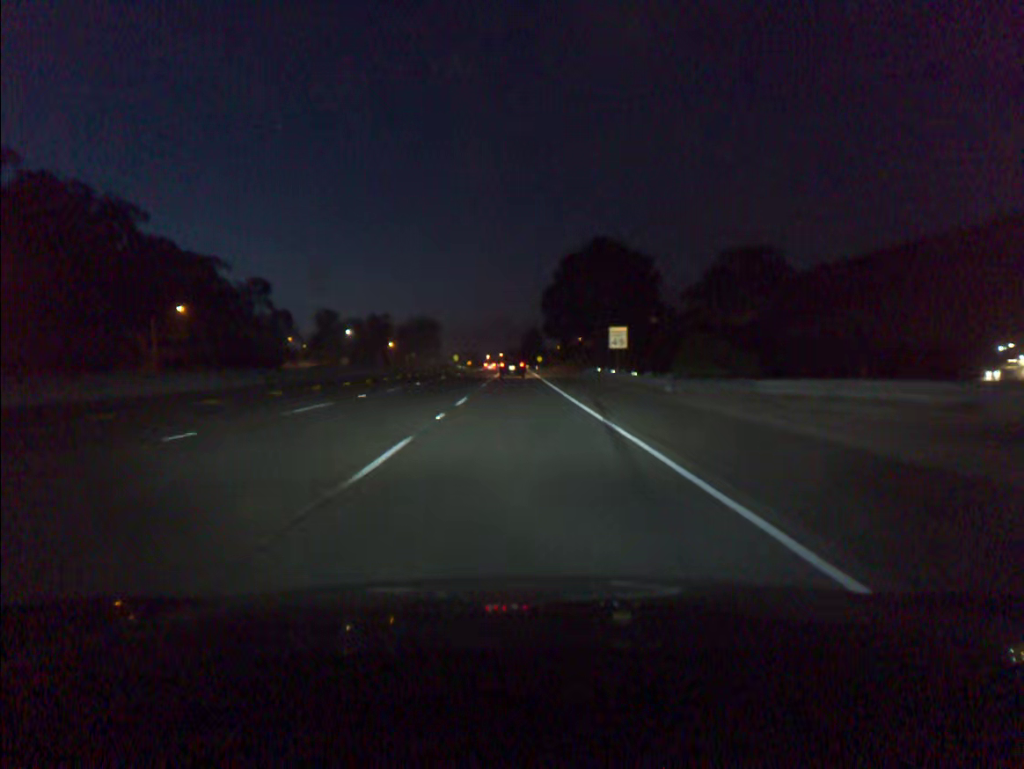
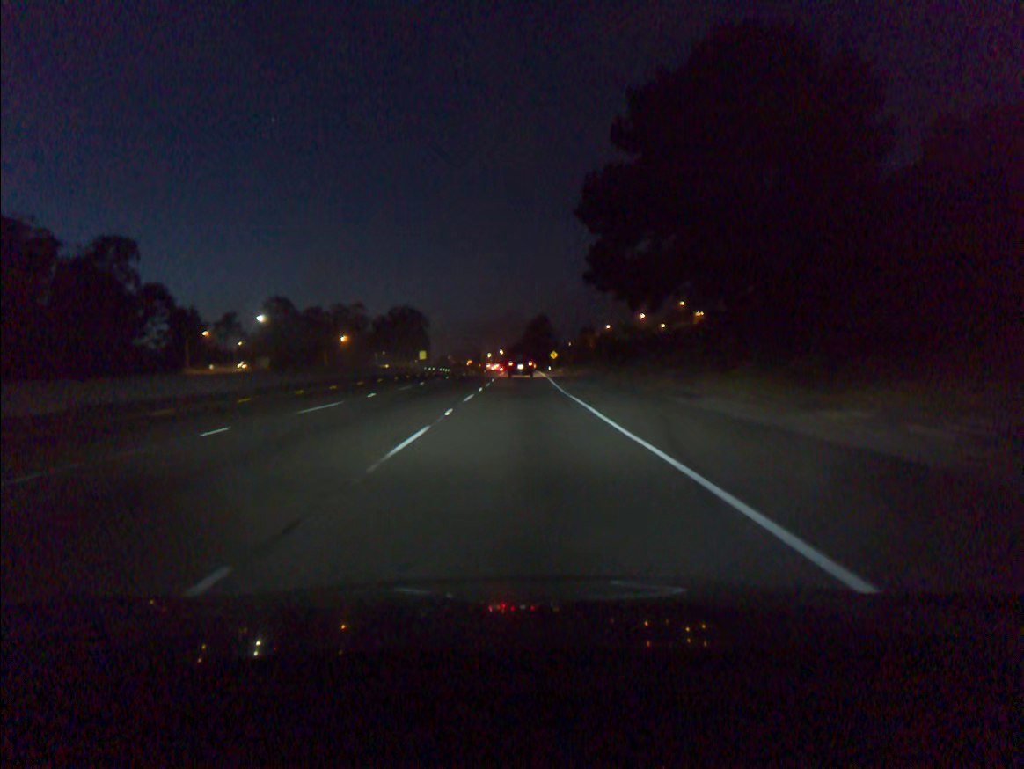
(-0.2, +71.9) m; 0°
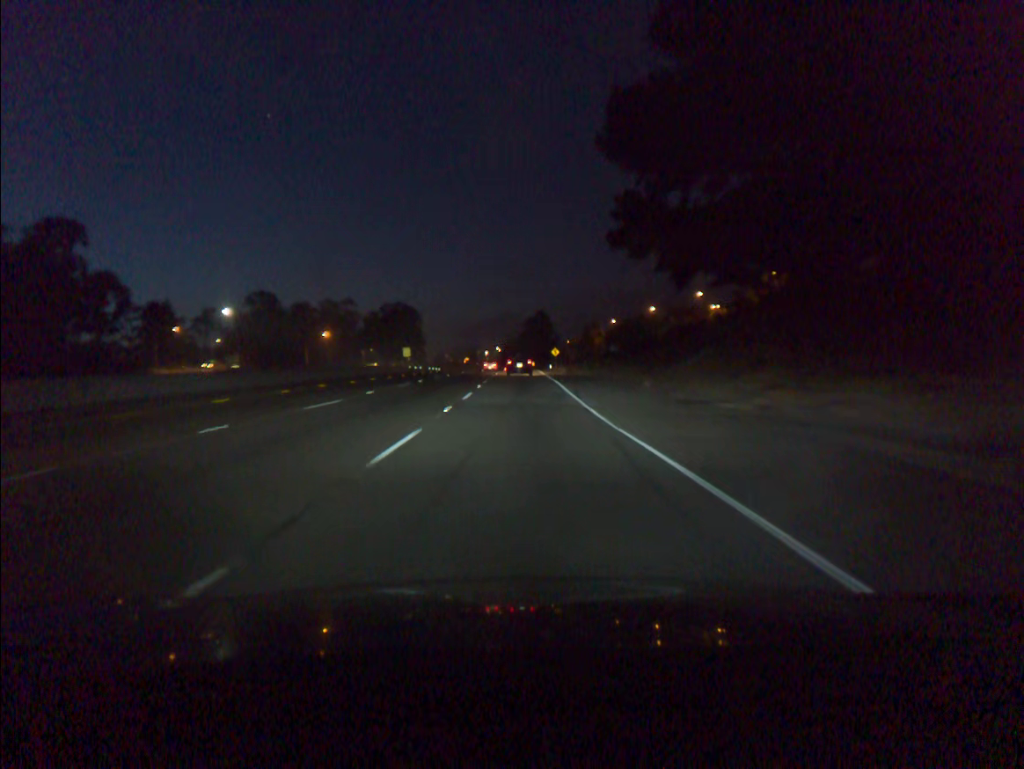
(0.0, +14.4) m; 0°
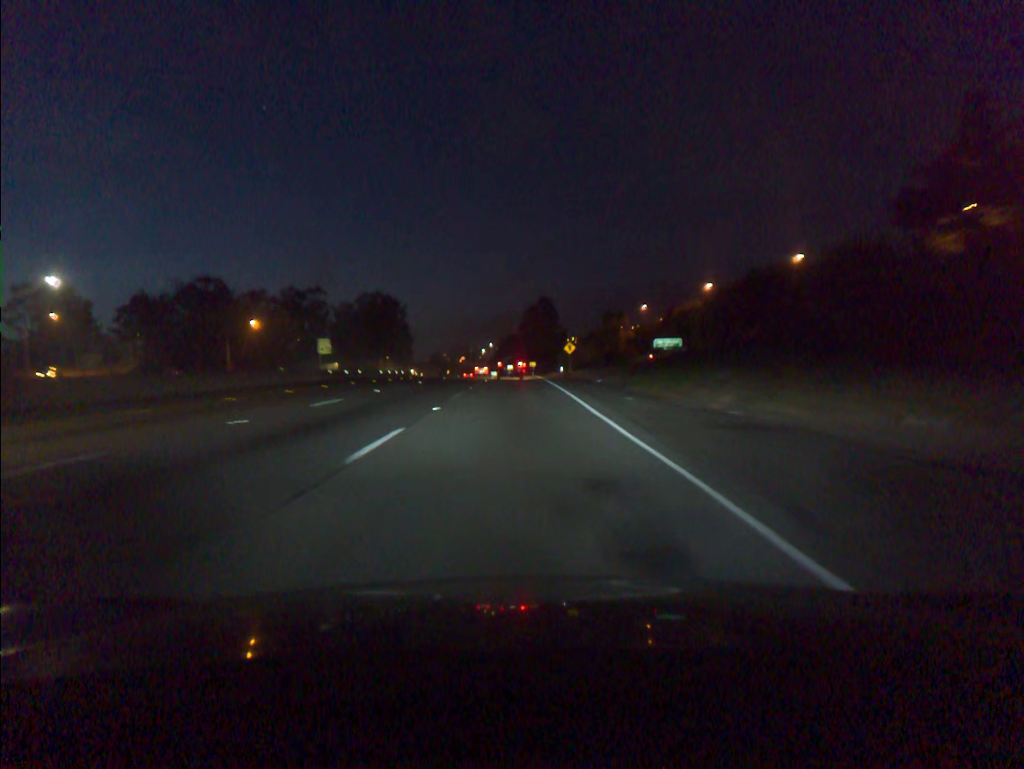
(+0.1, +43.3) m; 0°
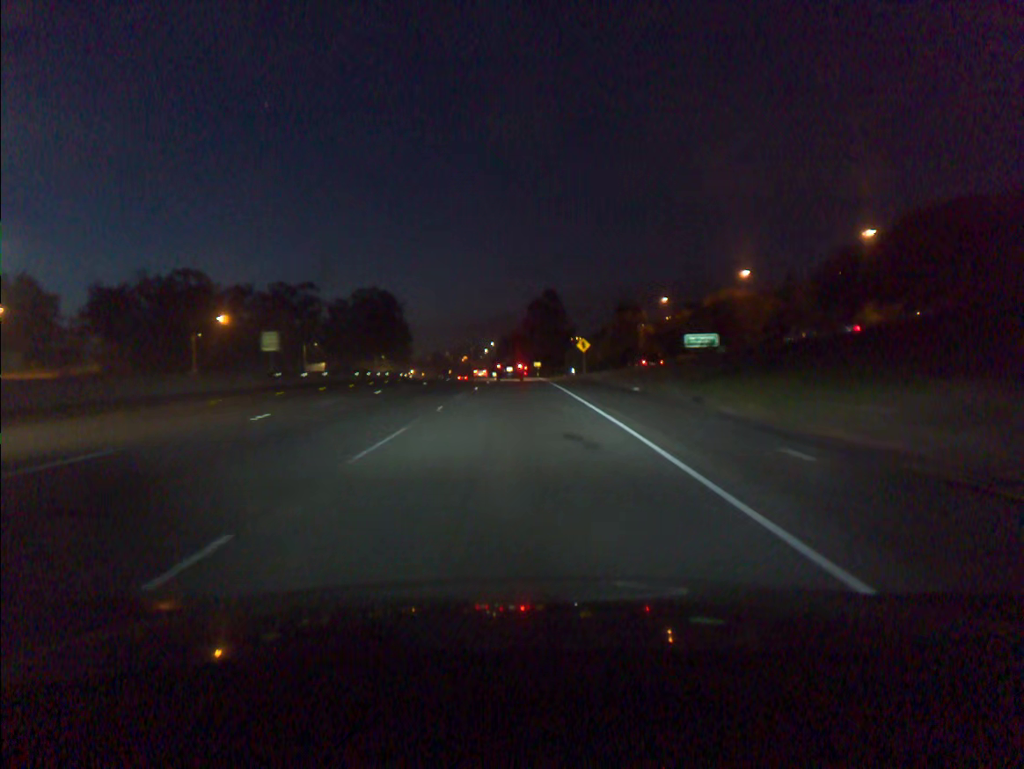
(0.0, +14.4) m; 0°
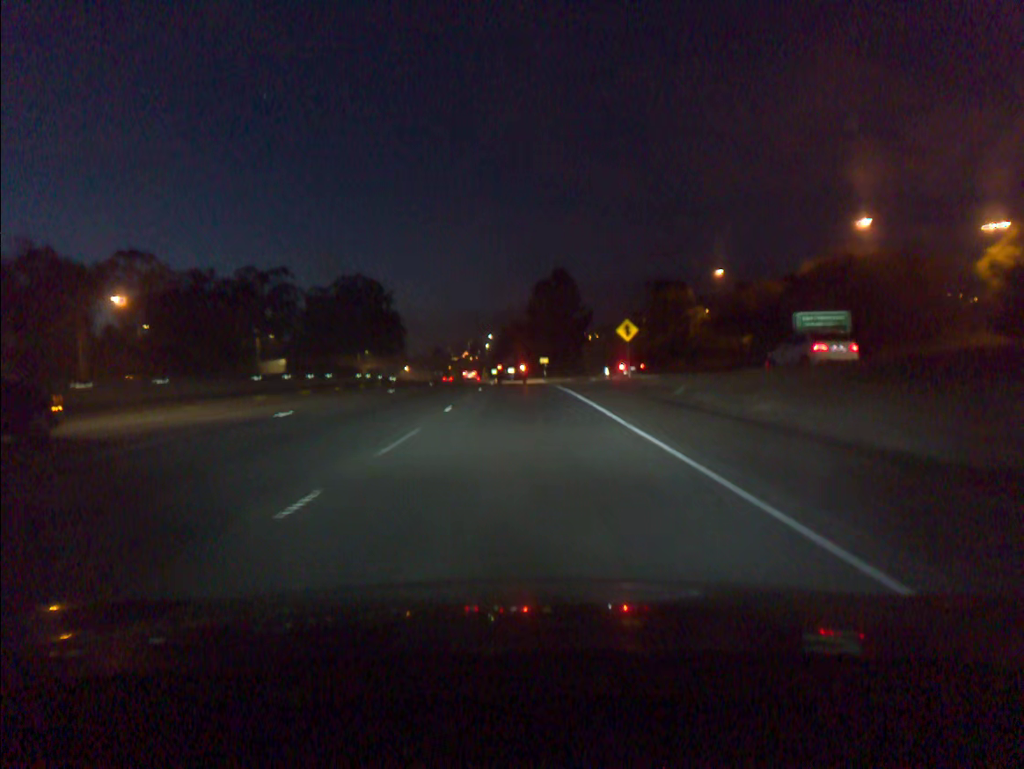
(-0.1, +28.3) m; 0°
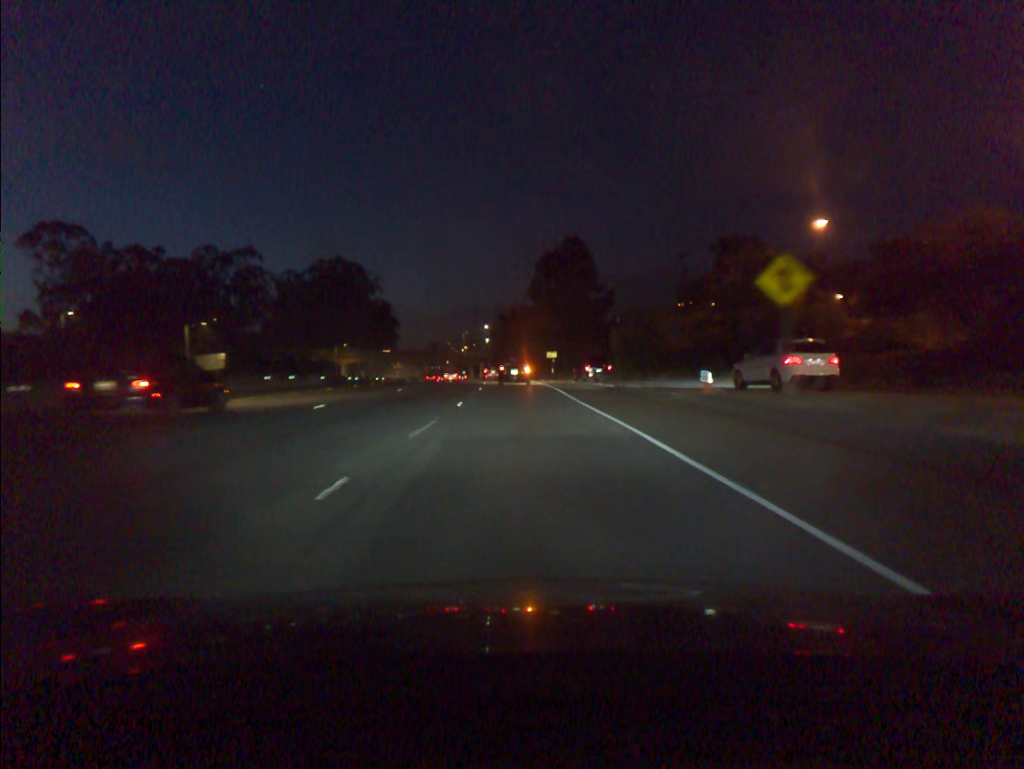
(0.0, +27.0) m; 0°
